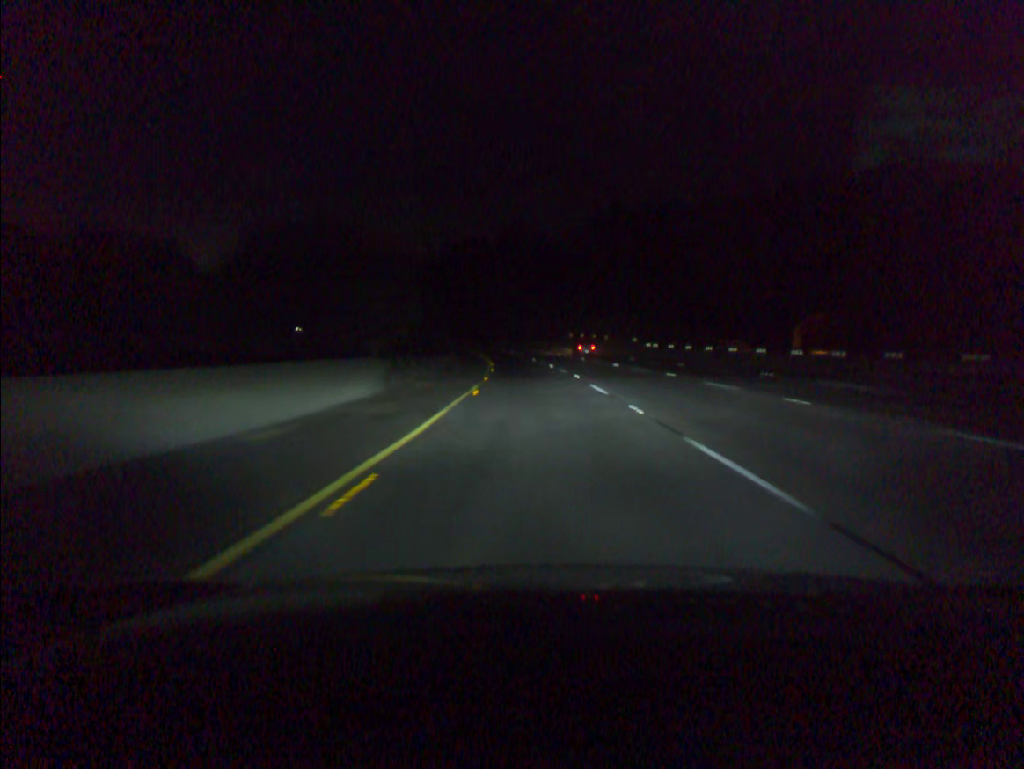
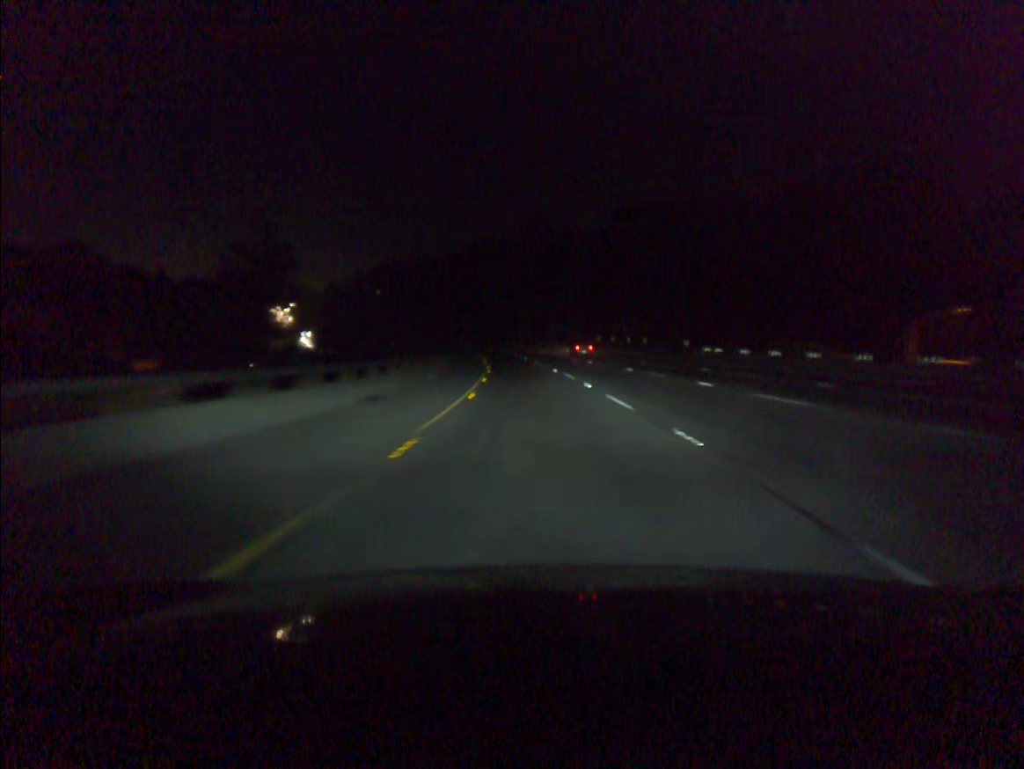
(-0.3, +20.2) m; -2°
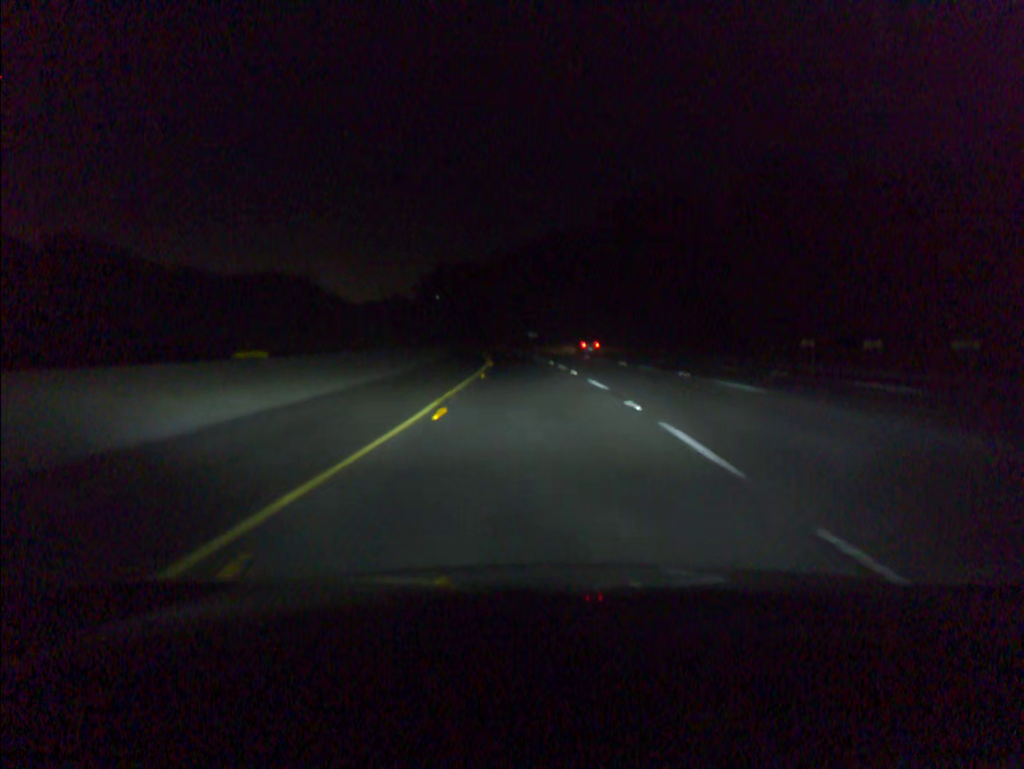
(-2.7, +60.5) m; -6°
